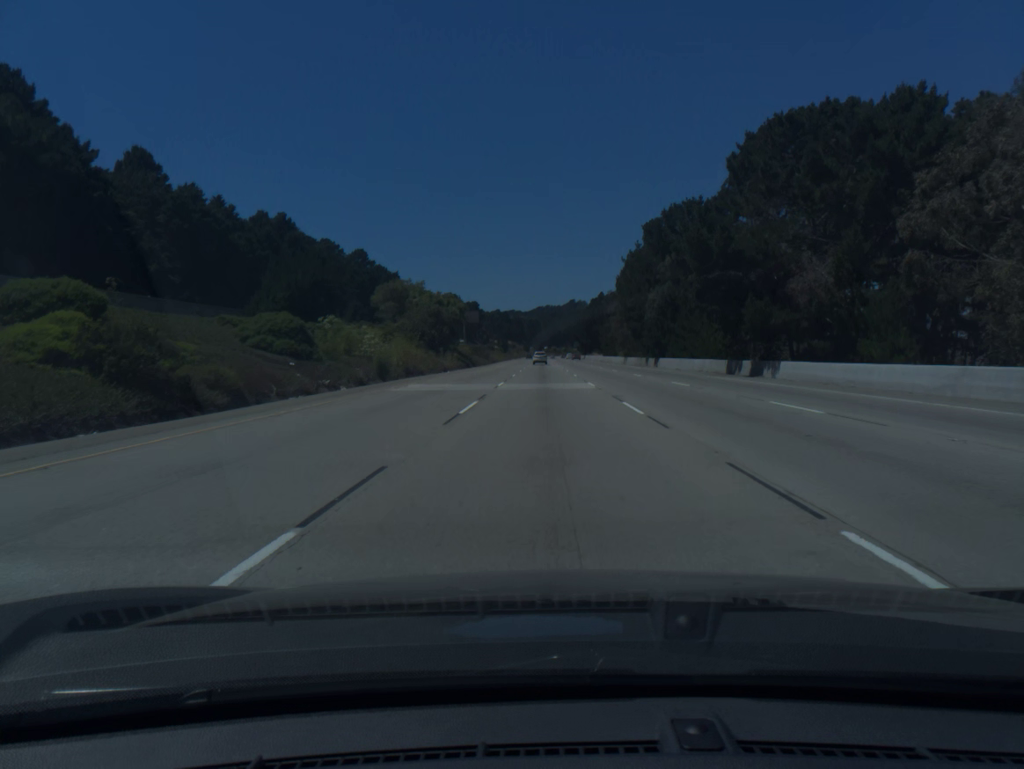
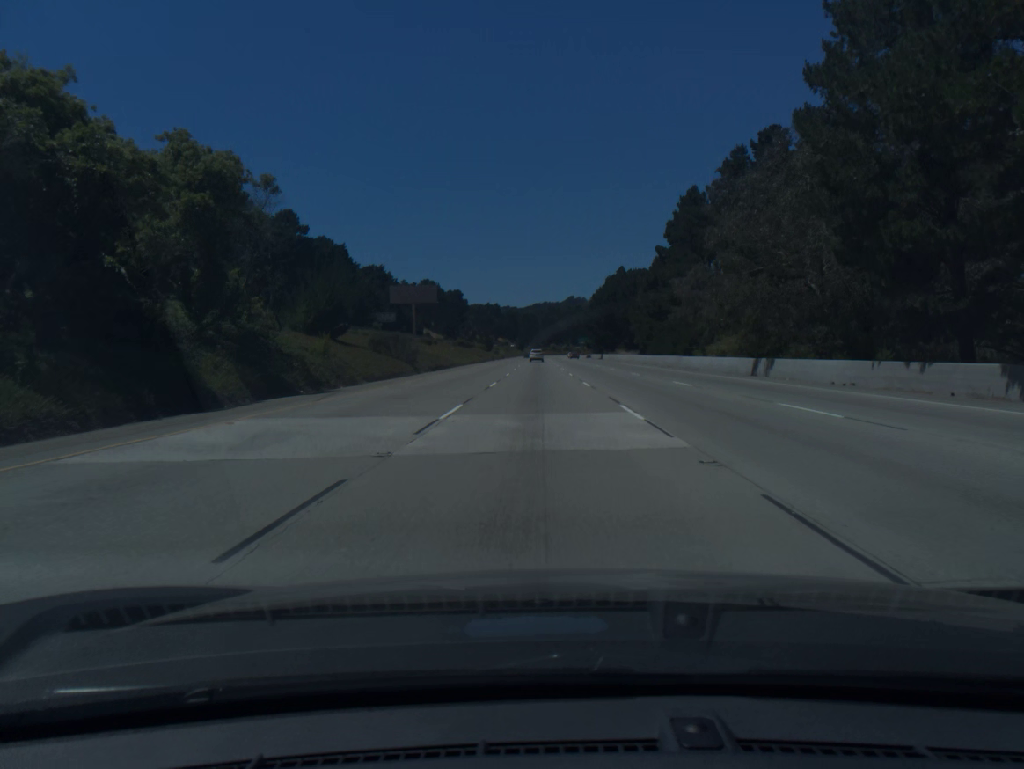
(+0.2, +74.7) m; 0°
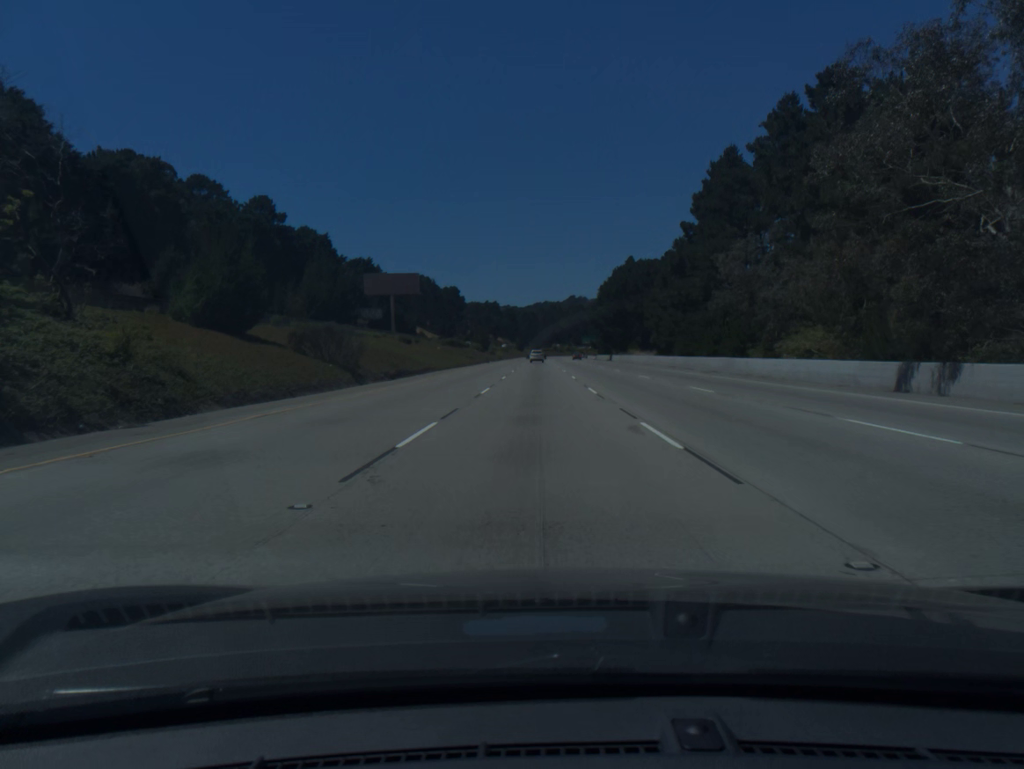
(0.0, +18.7) m; 0°
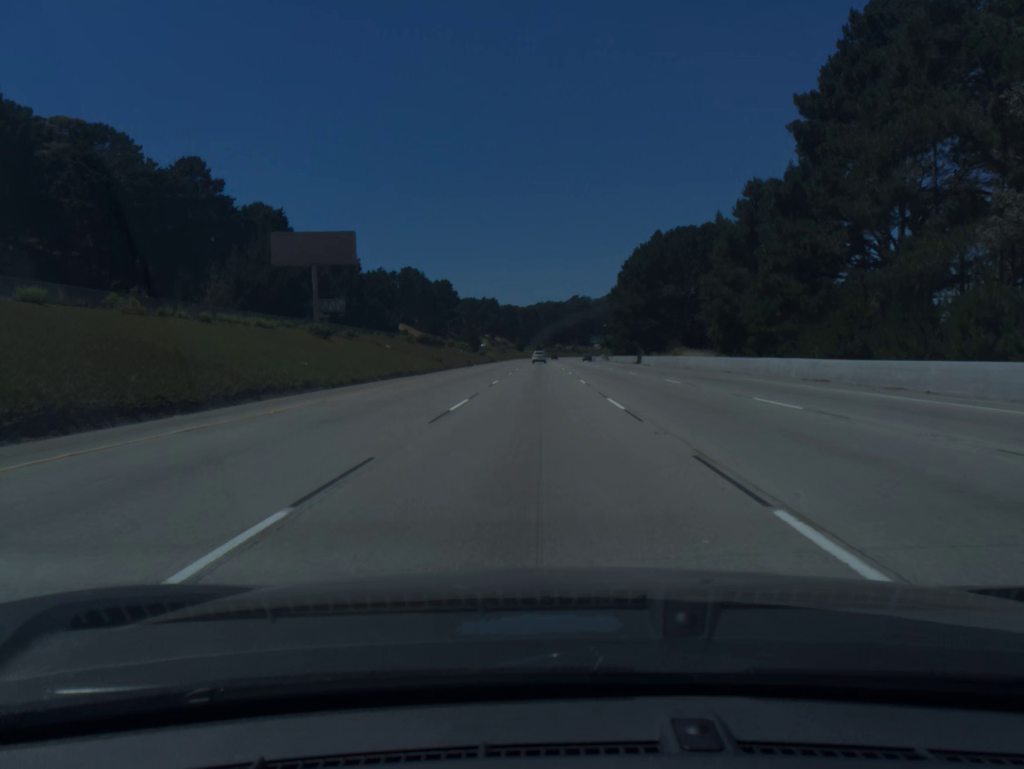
(0.0, +37.4) m; 0°
